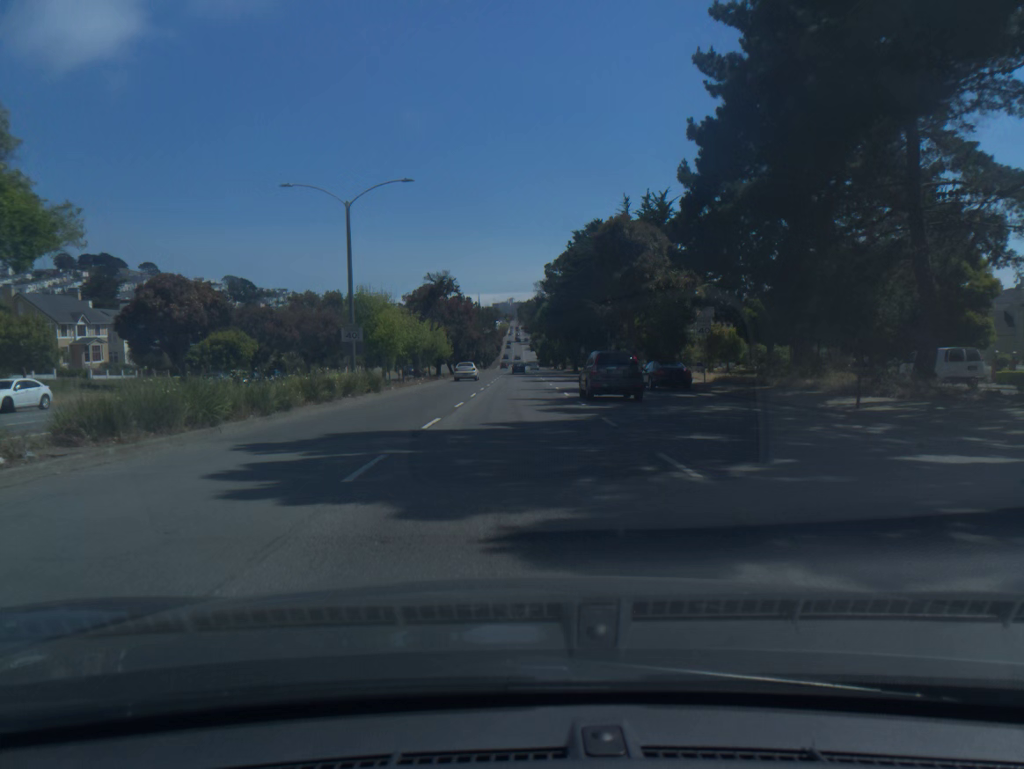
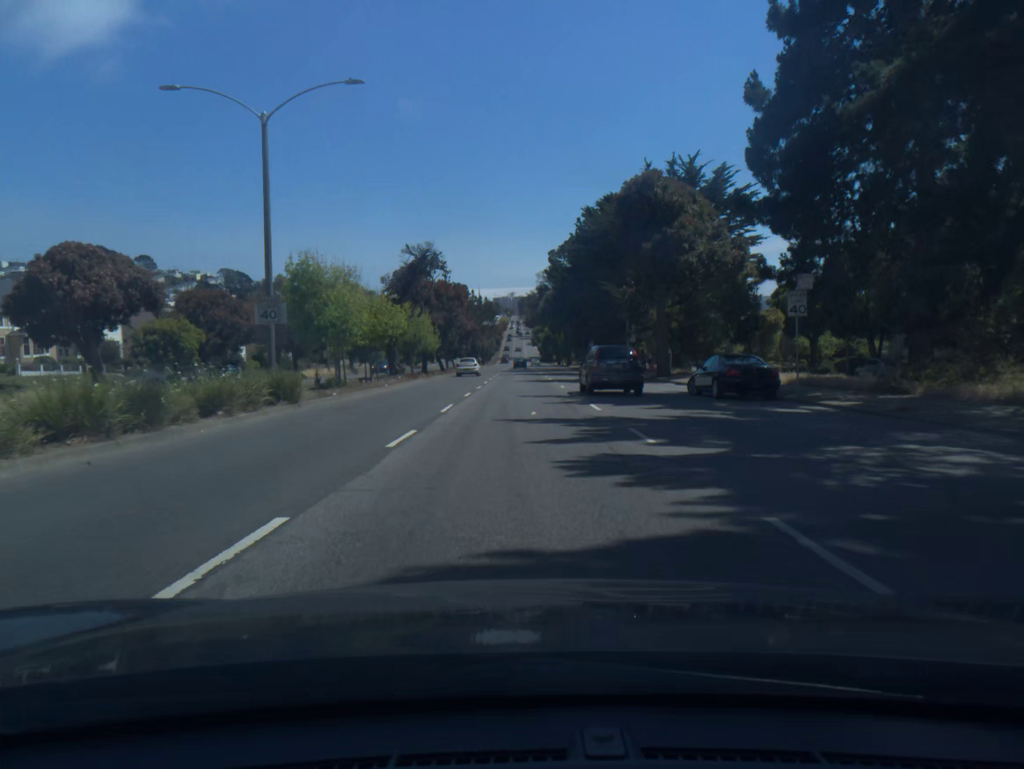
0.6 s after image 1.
(0.0, +11.5) m; 0°
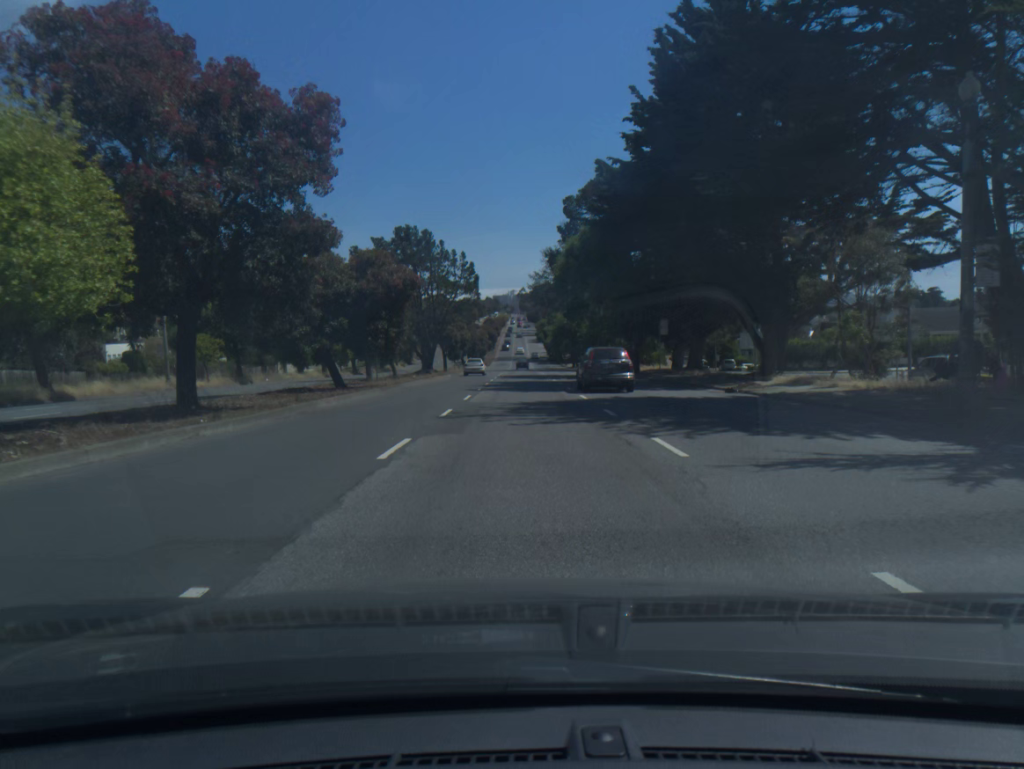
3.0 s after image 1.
(0.0, +45.9) m; 0°
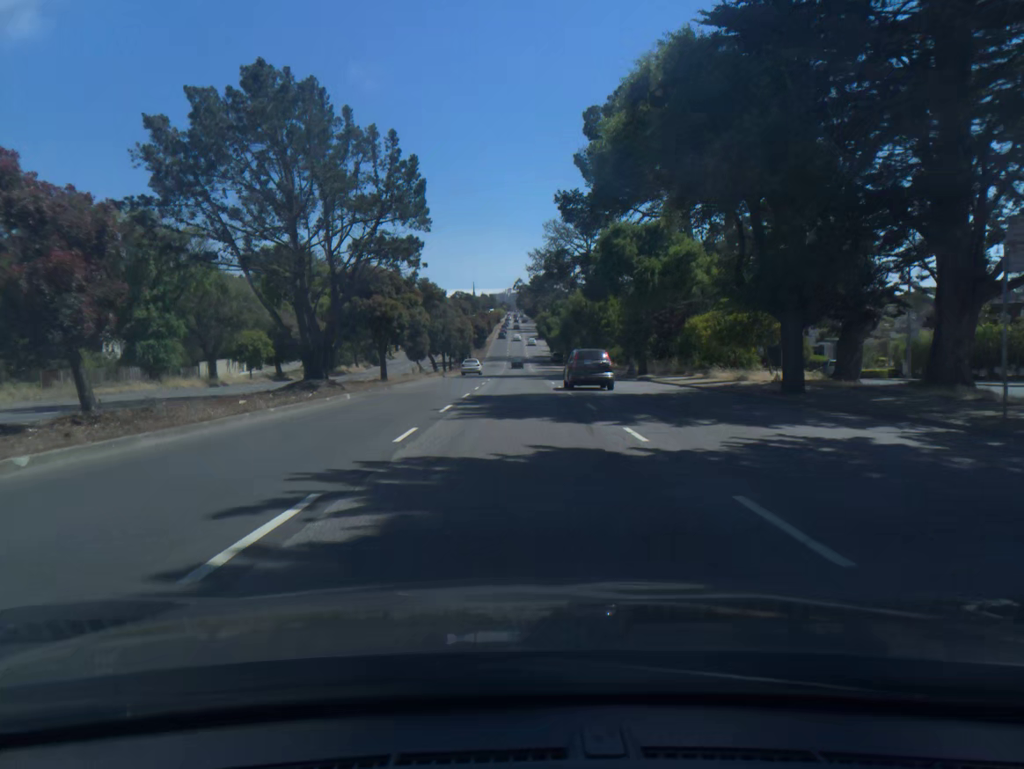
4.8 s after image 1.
(+0.1, +34.3) m; 0°
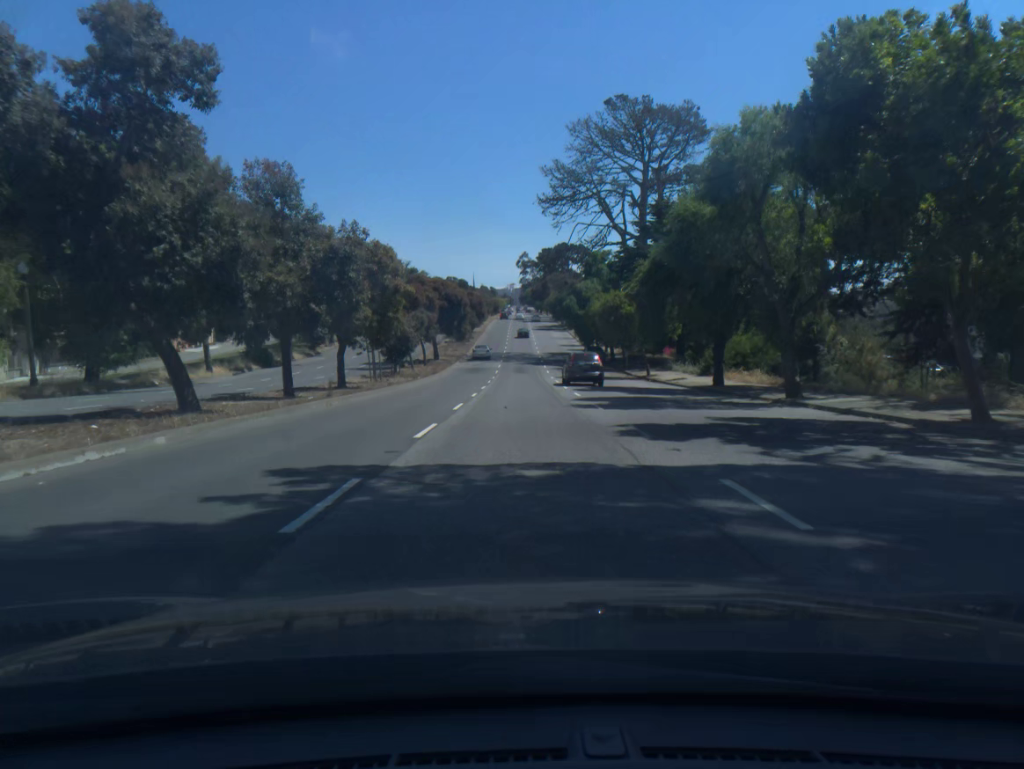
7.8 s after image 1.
(-0.3, +57.1) m; 0°
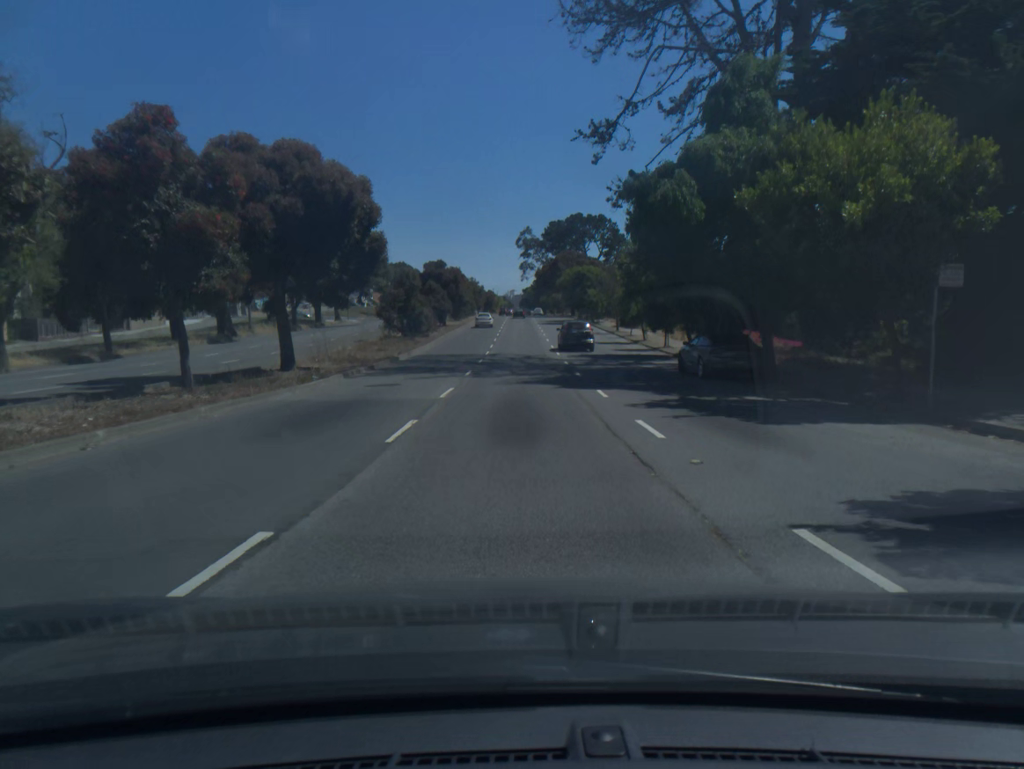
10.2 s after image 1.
(+0.1, +45.6) m; 0°
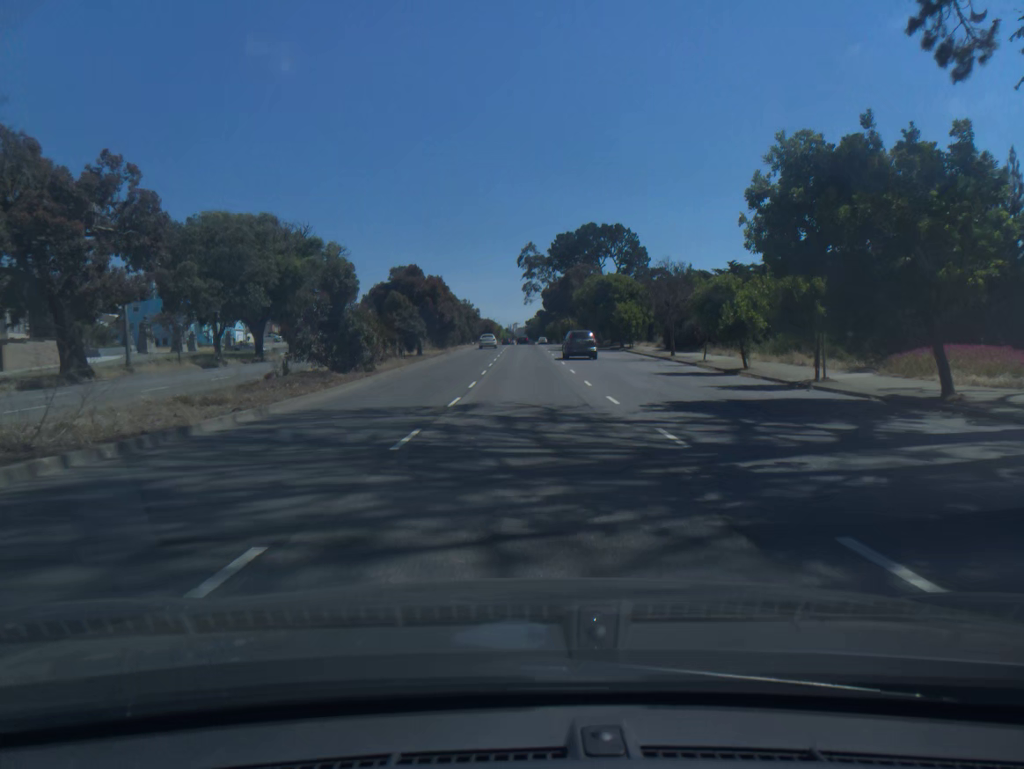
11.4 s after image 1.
(0.0, +22.6) m; 0°
